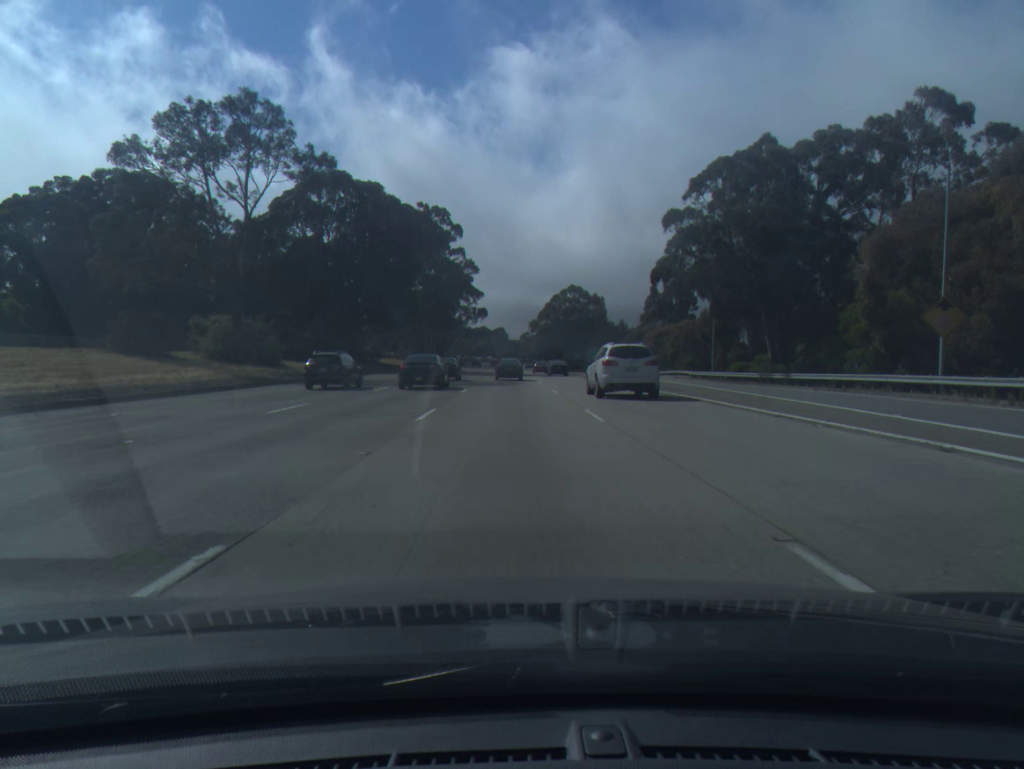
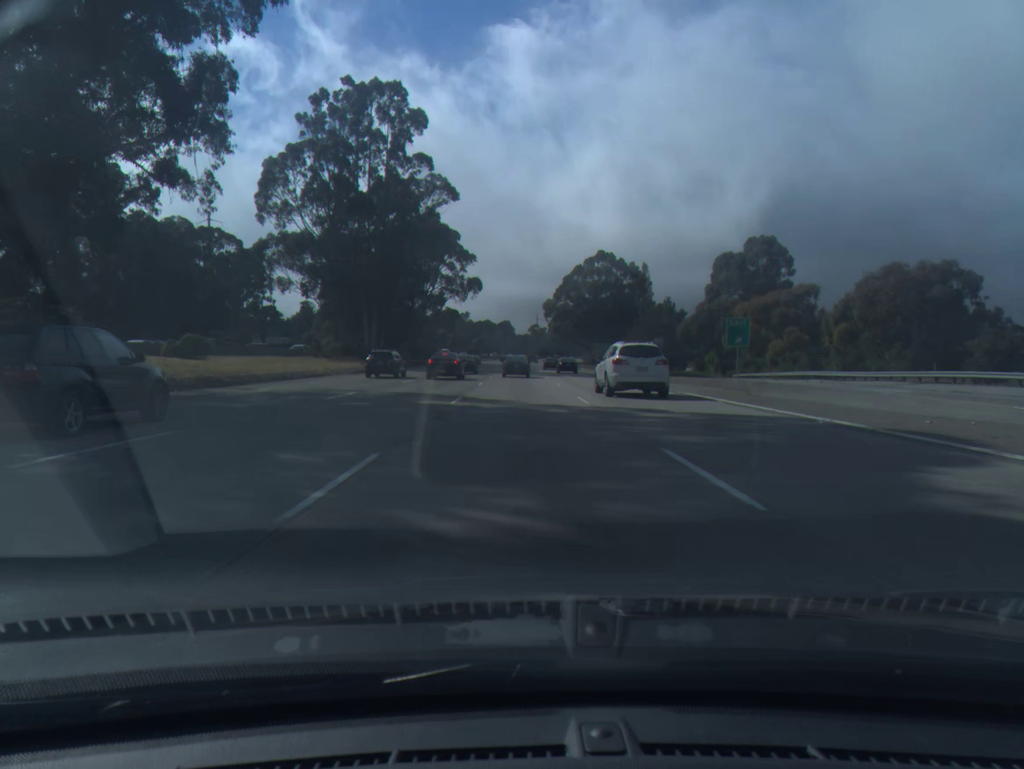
(-0.9, +68.1) m; -1°
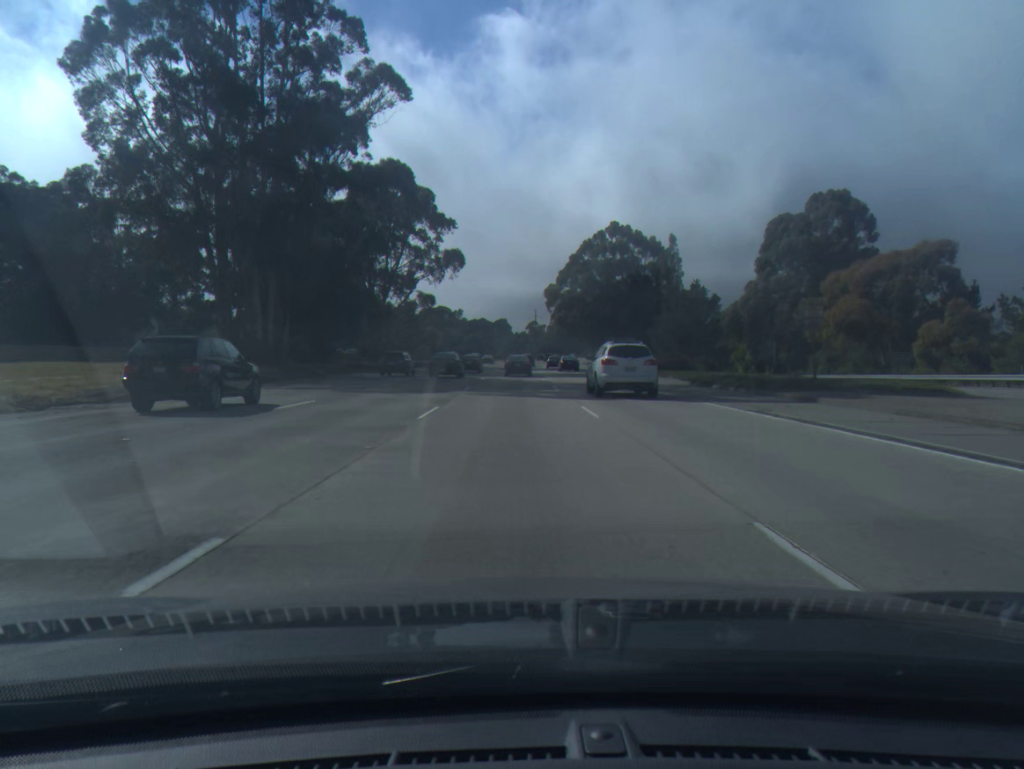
(+0.2, +33.9) m; 0°
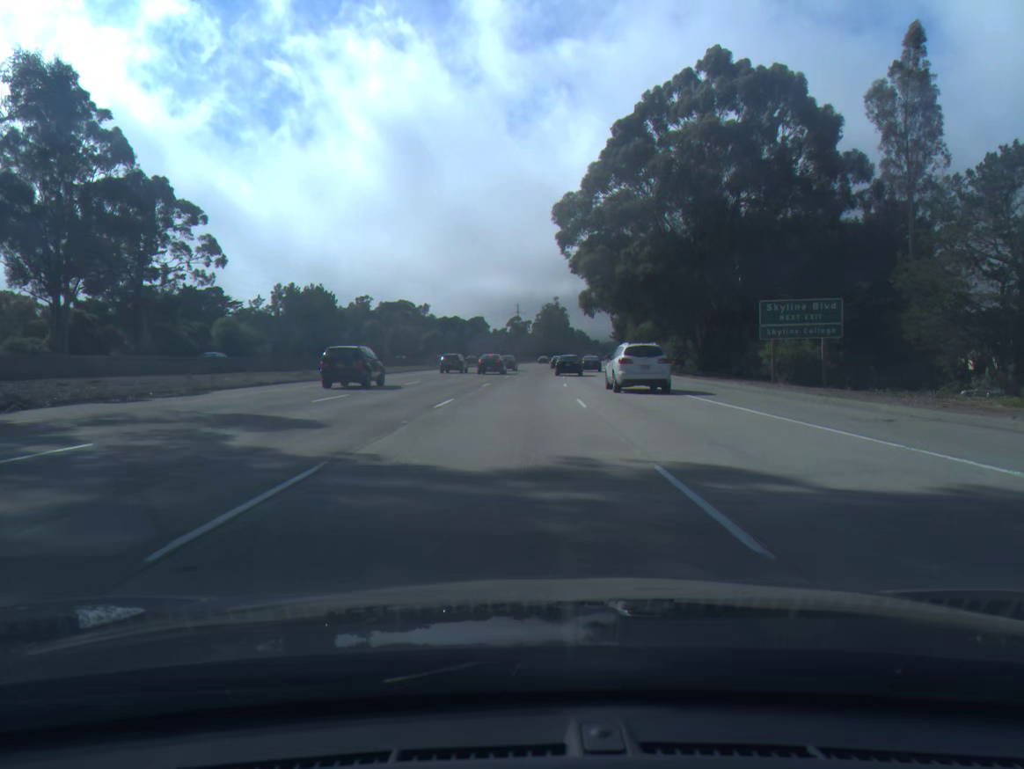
(0.0, +84.3) m; +1°
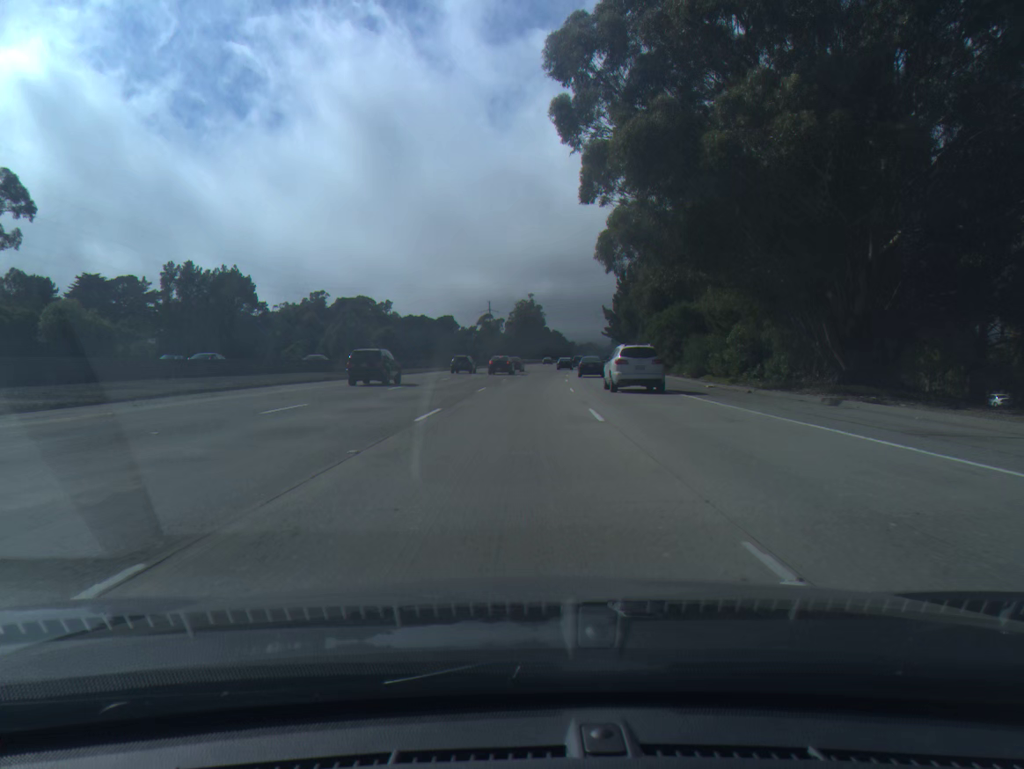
(+0.6, +33.5) m; +2°
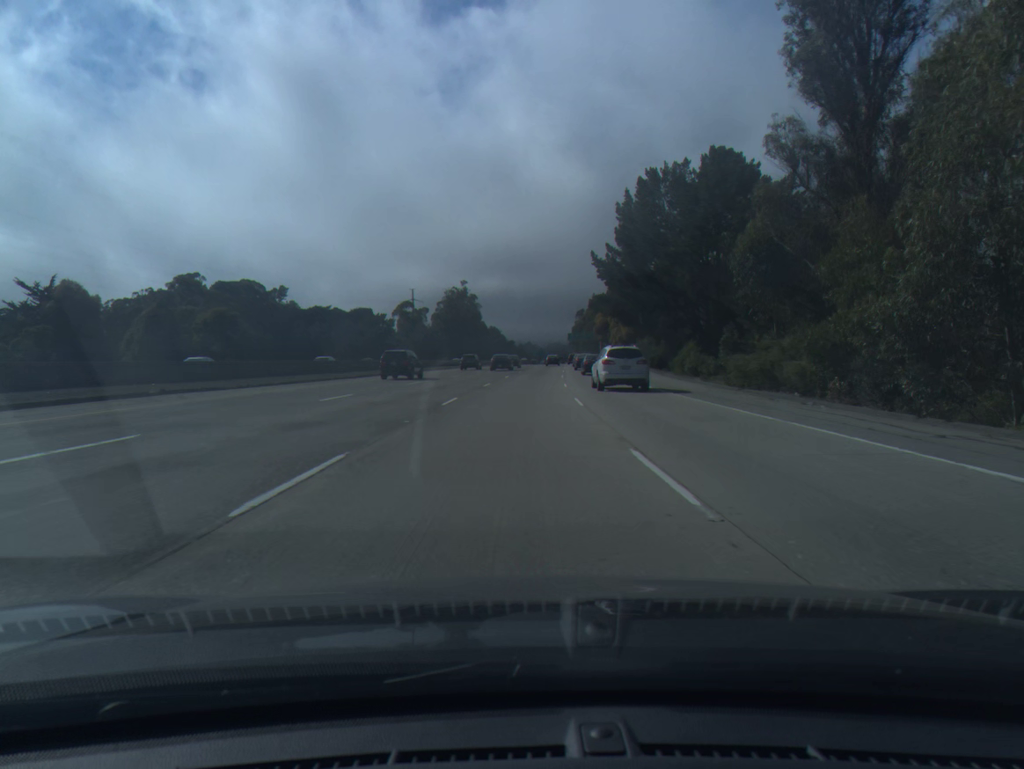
(+2.5, +67.2) m; +4°
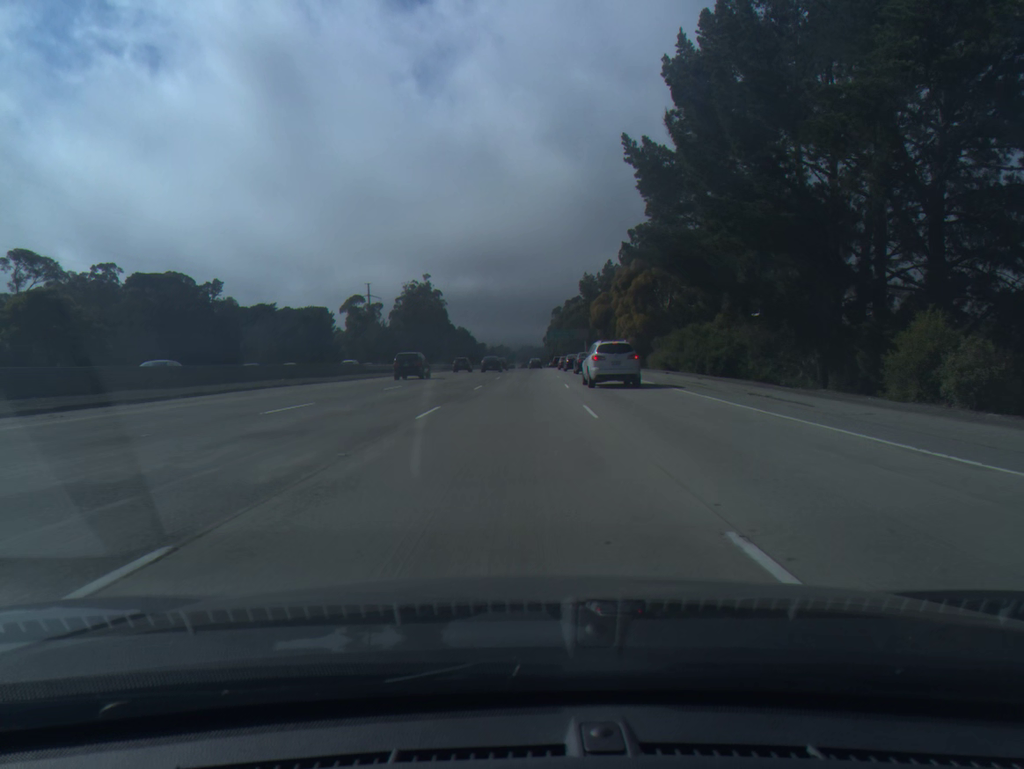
(+0.6, +34.1) m; +2°
